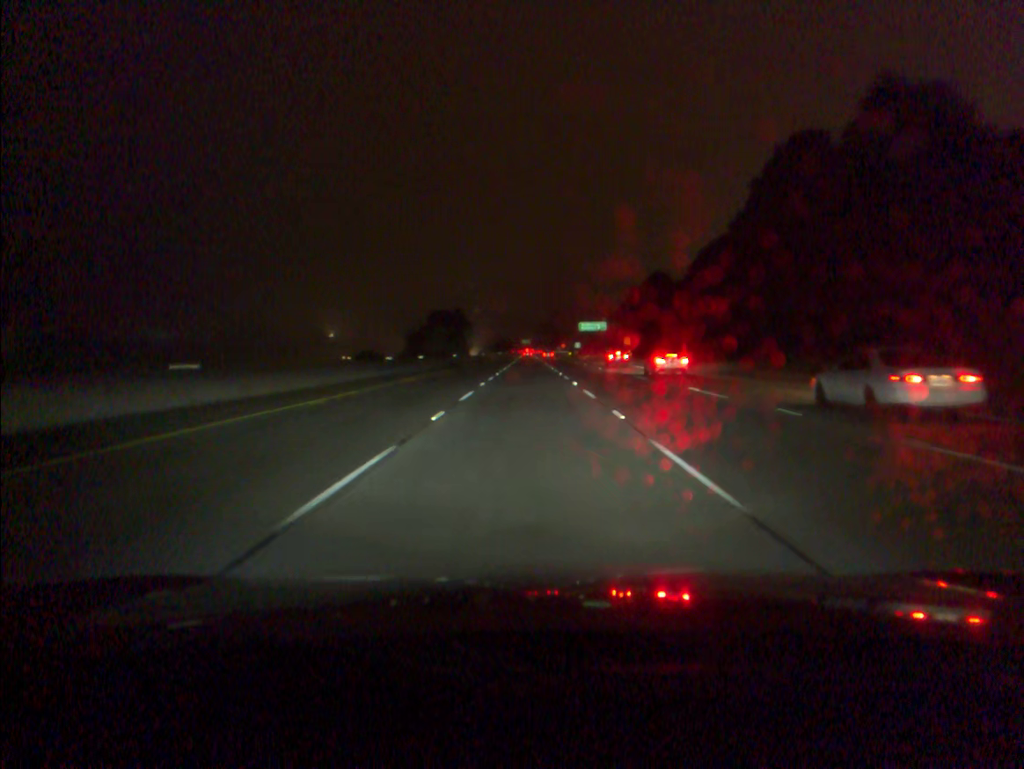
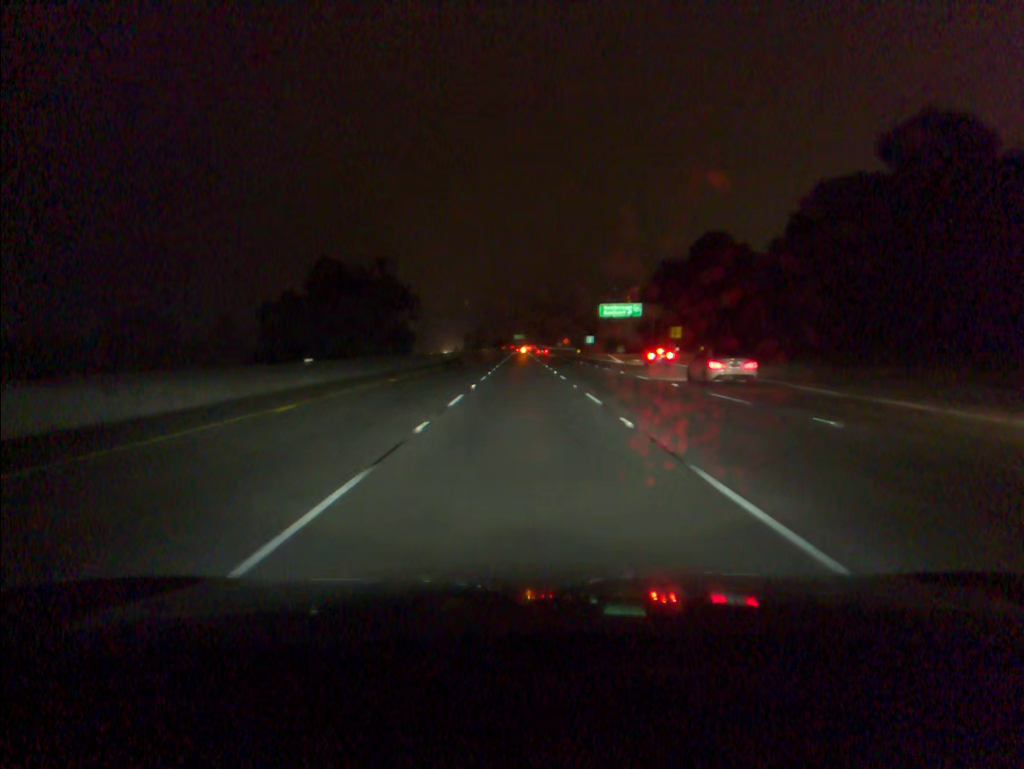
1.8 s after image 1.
(+0.5, +60.9) m; +1°
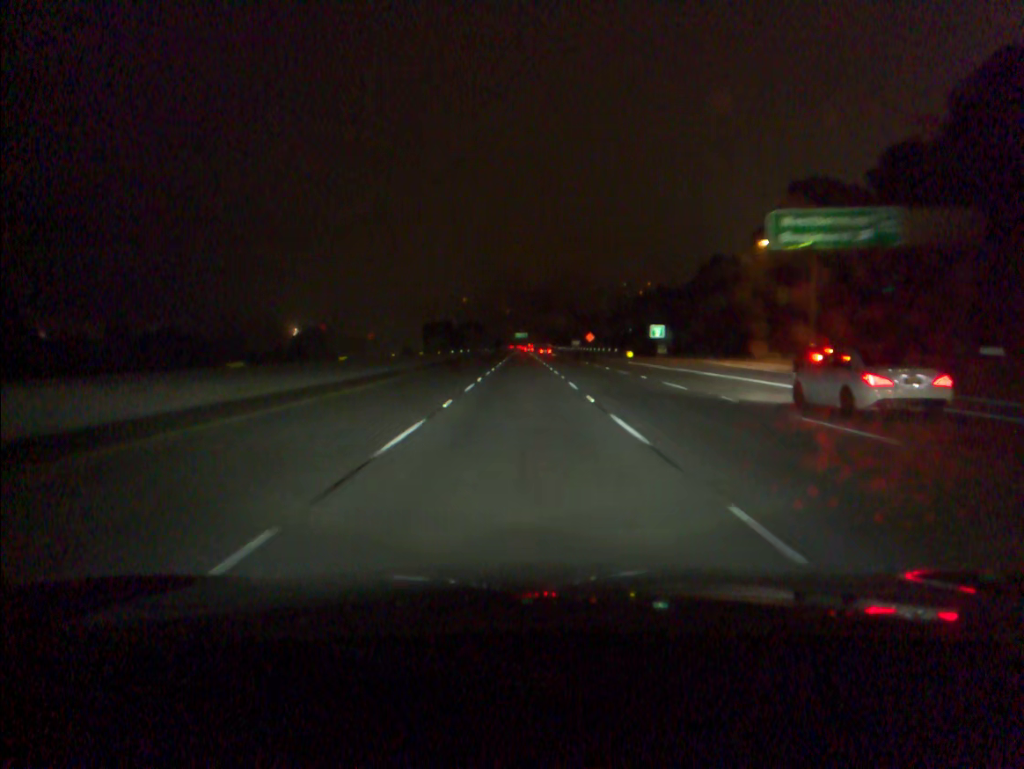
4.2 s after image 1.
(-0.1, +81.2) m; 0°
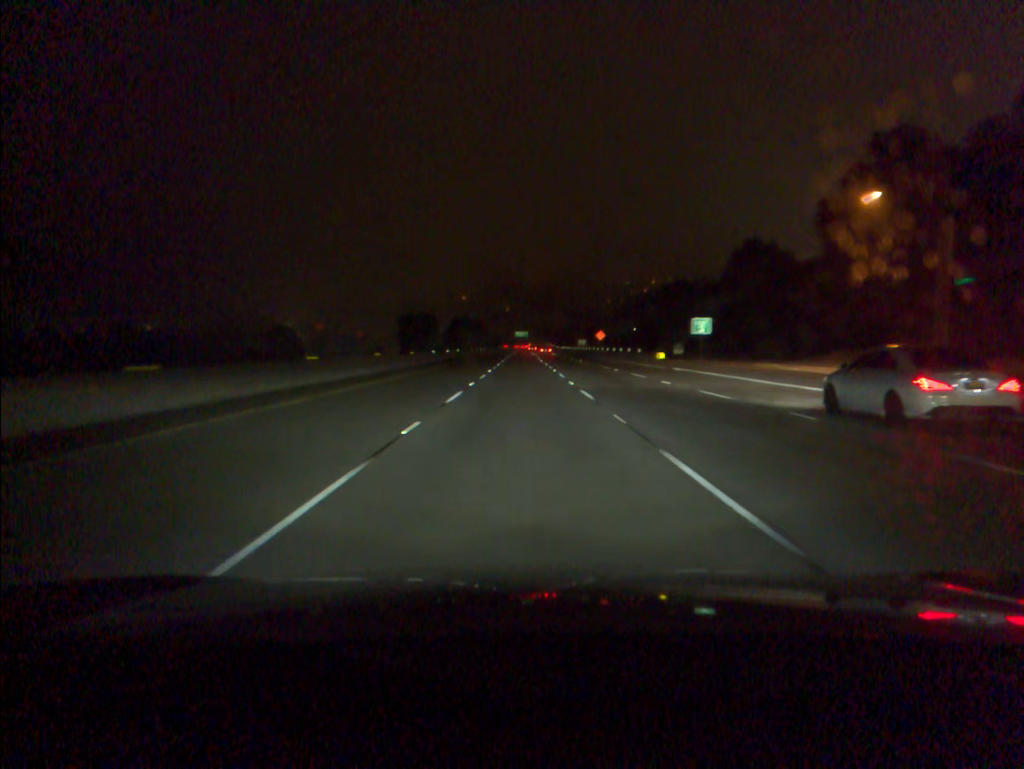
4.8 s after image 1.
(0.0, +20.3) m; 0°
